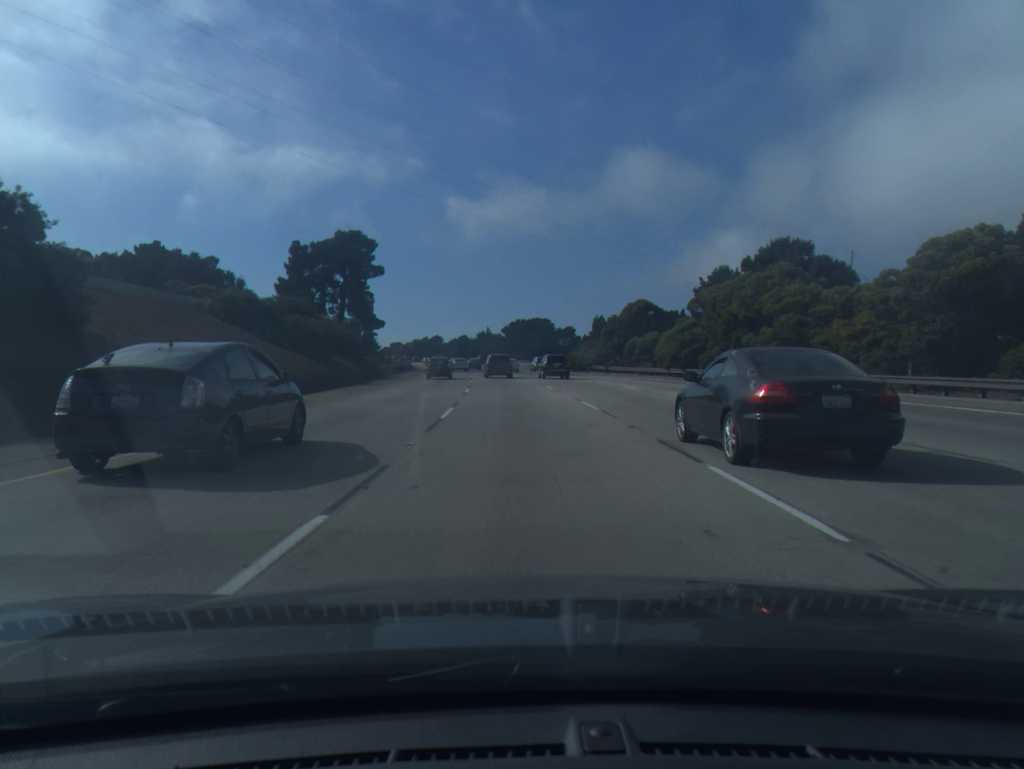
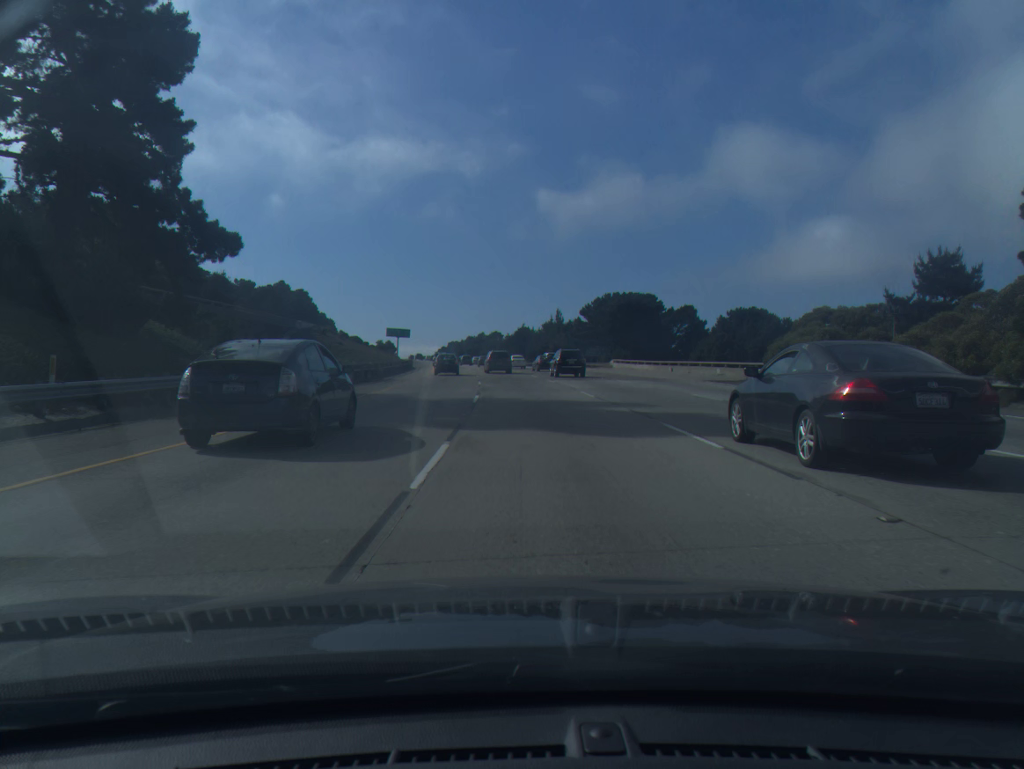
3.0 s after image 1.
(-3.0, +67.6) m; -5°
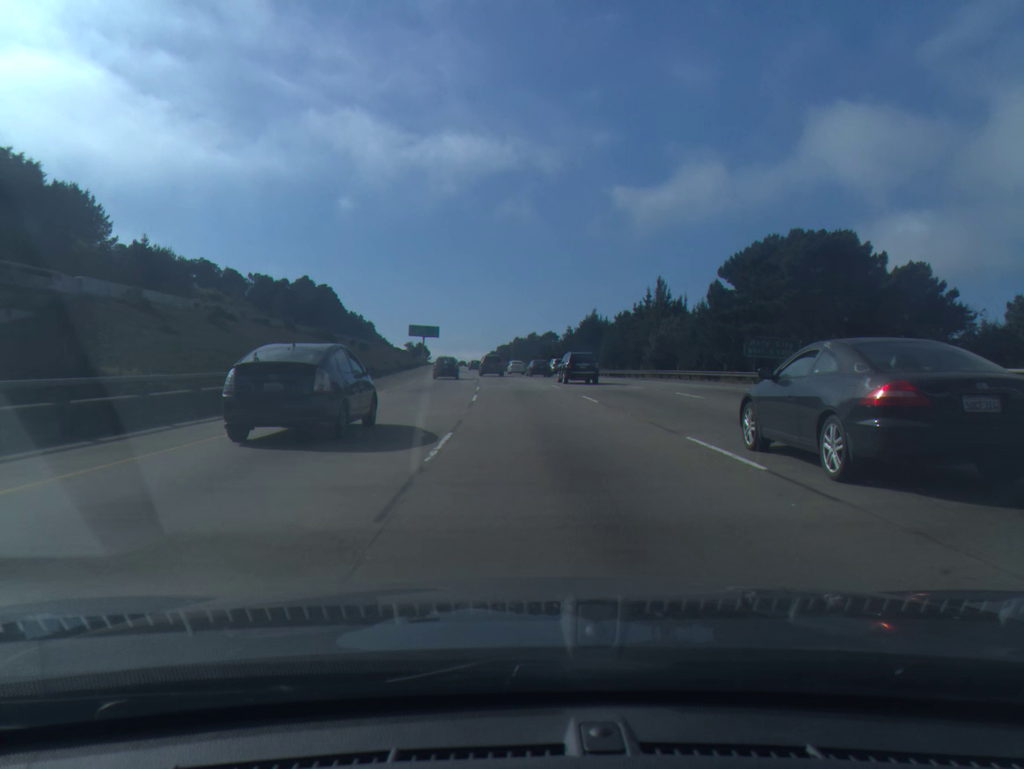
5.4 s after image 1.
(-1.8, +56.3) m; -4°
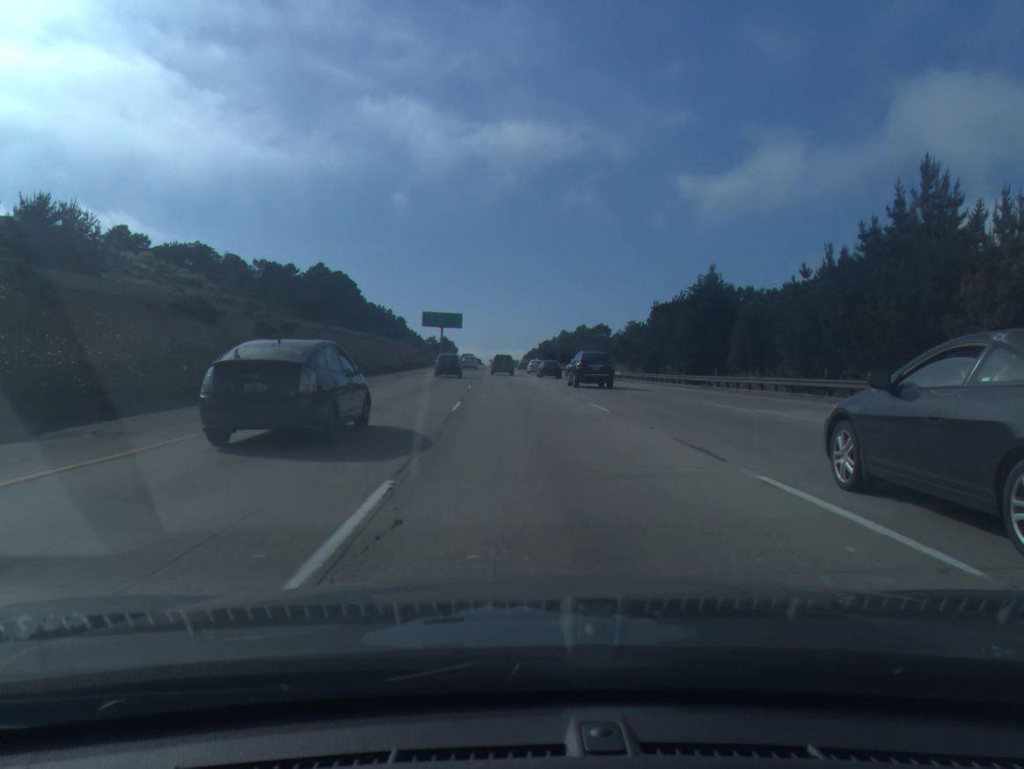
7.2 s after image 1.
(-1.2, +43.9) m; -3°
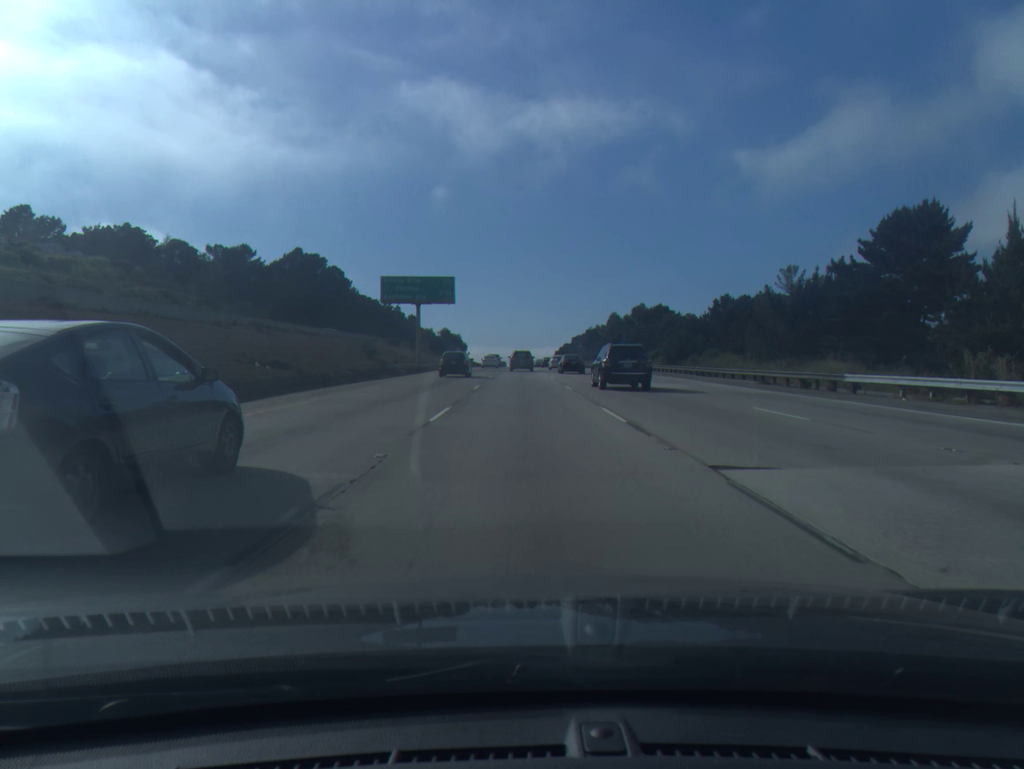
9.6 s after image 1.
(-1.3, +61.9) m; -2°
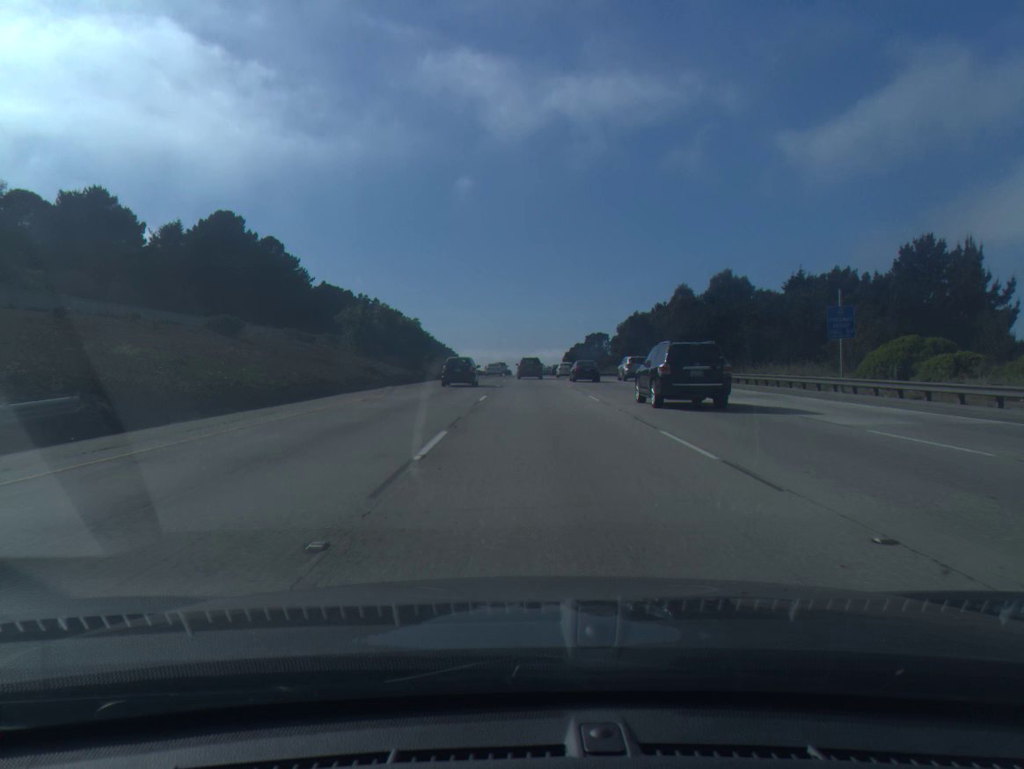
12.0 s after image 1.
(-0.4, +63.6) m; 0°
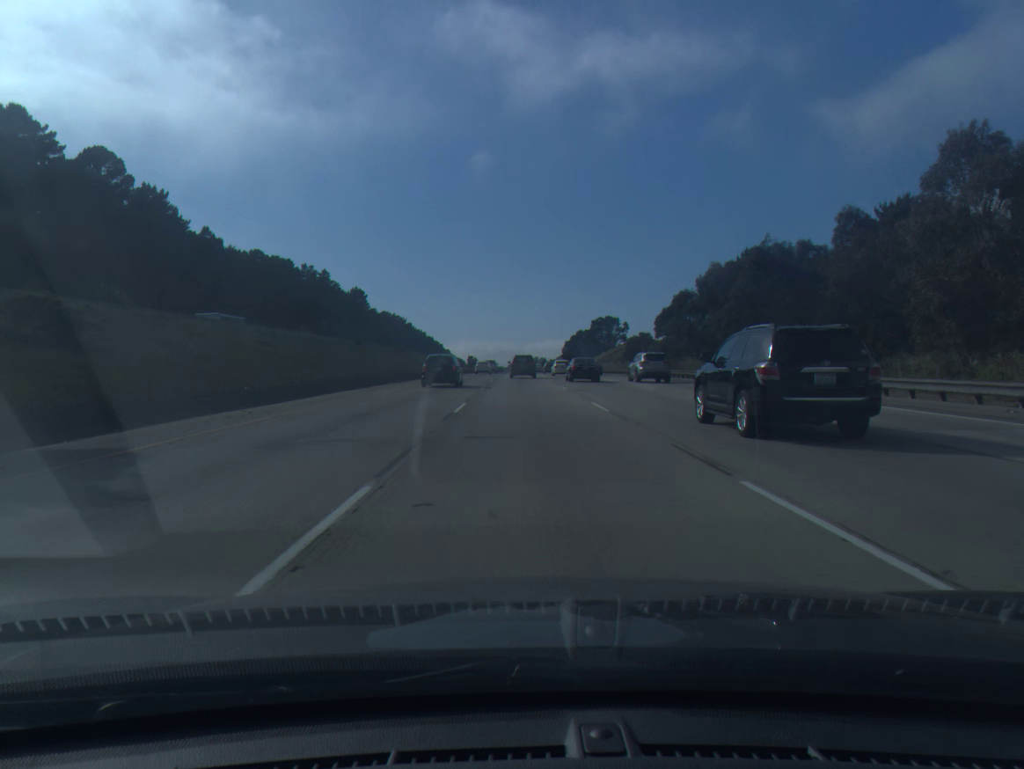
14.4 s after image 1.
(+0.4, +64.2) m; +1°
